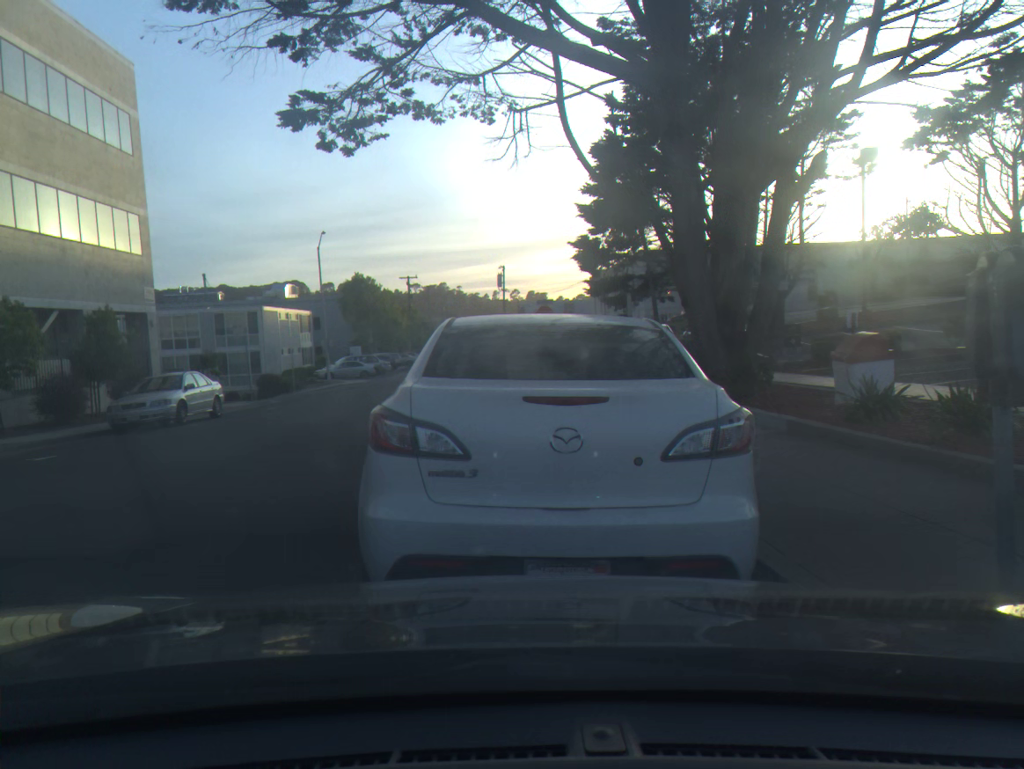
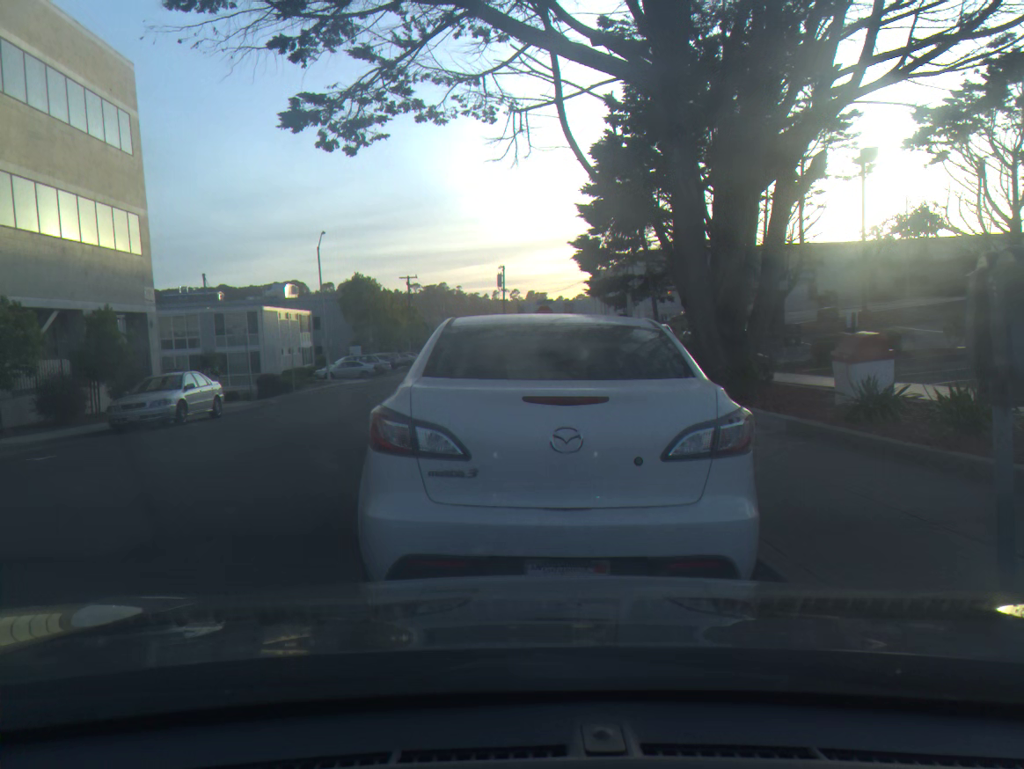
(0.0, 0.0) m; 0°
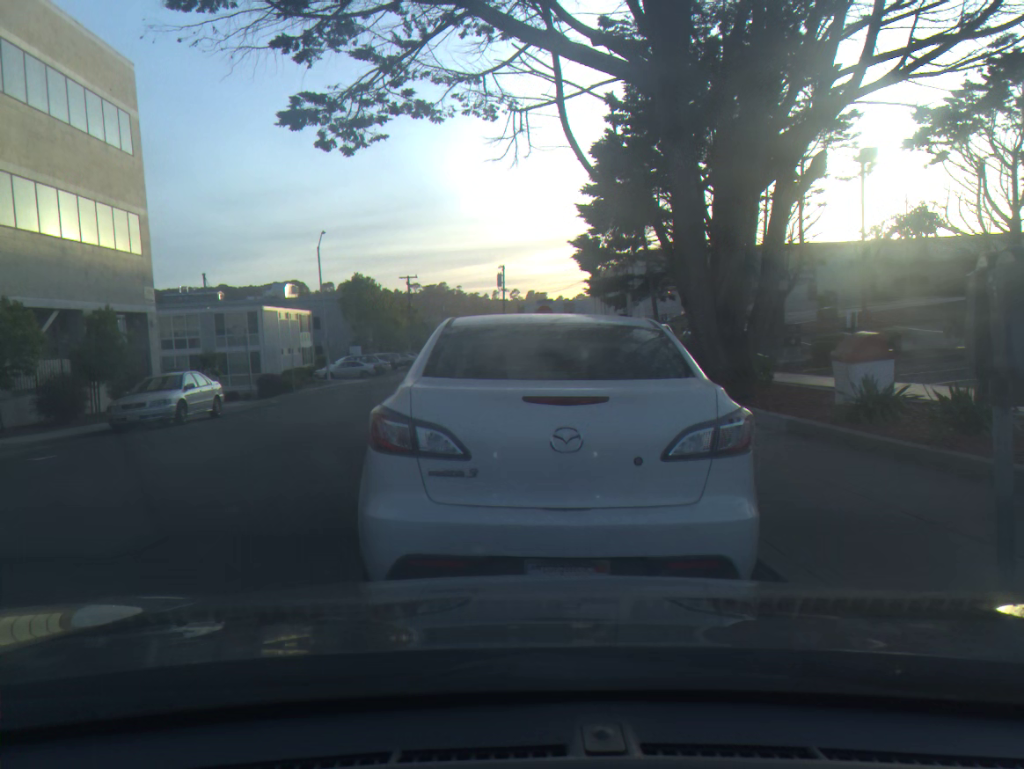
(0.0, 0.0) m; 0°
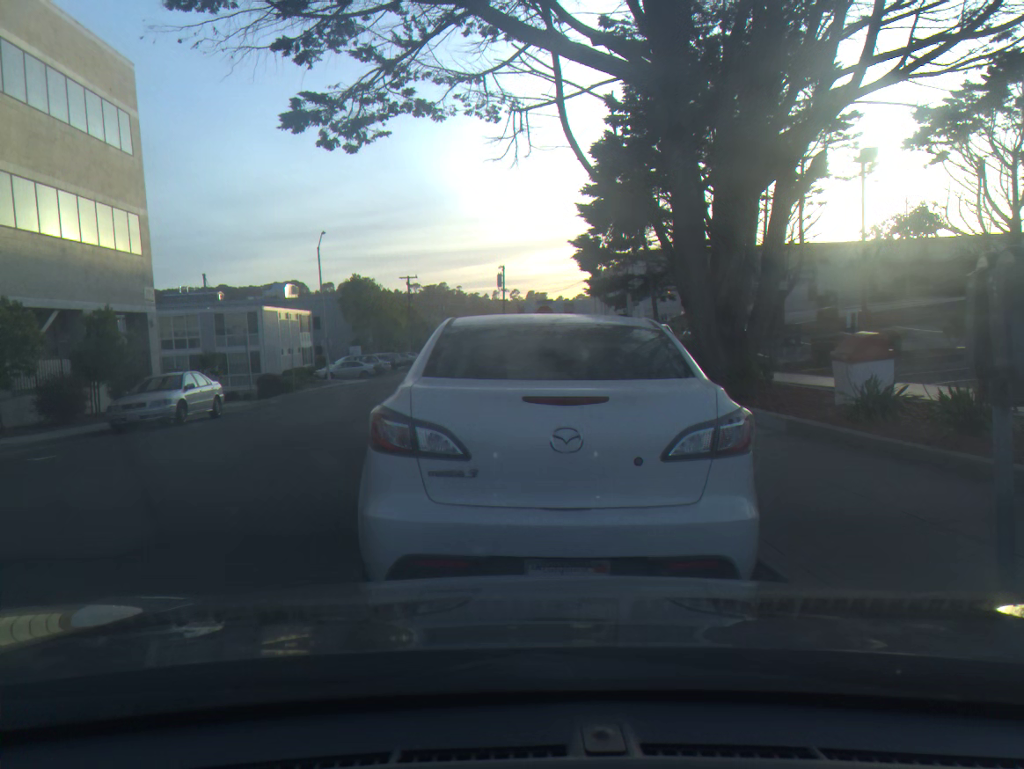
(0.0, 0.0) m; 0°
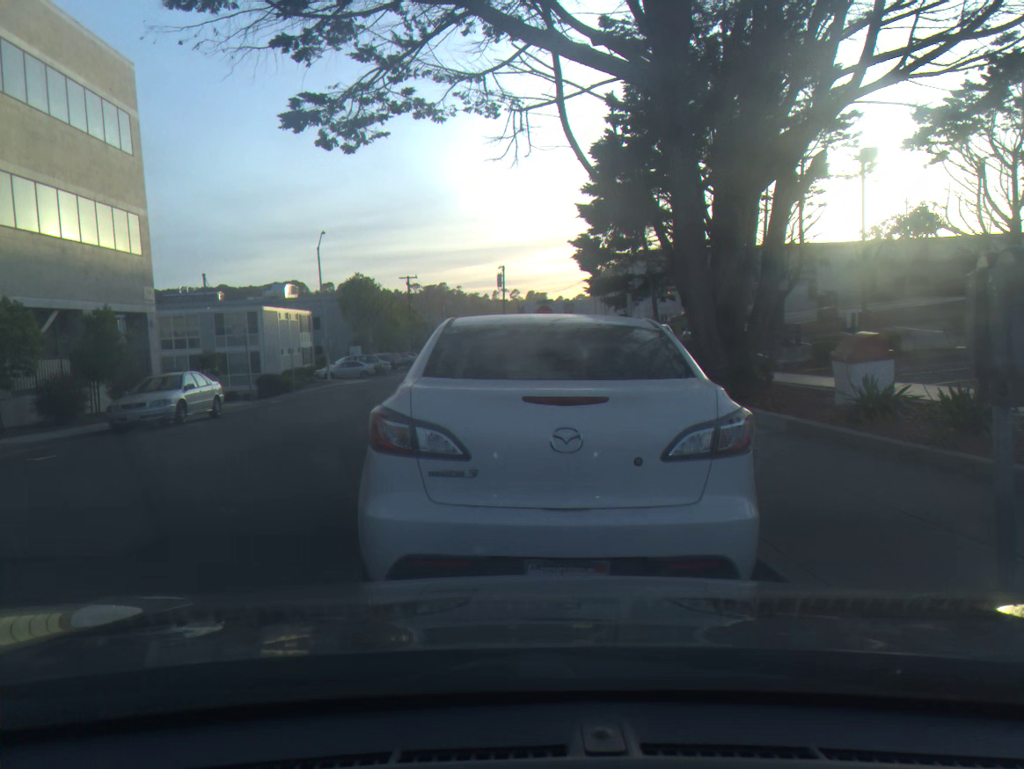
(0.0, 0.0) m; 0°
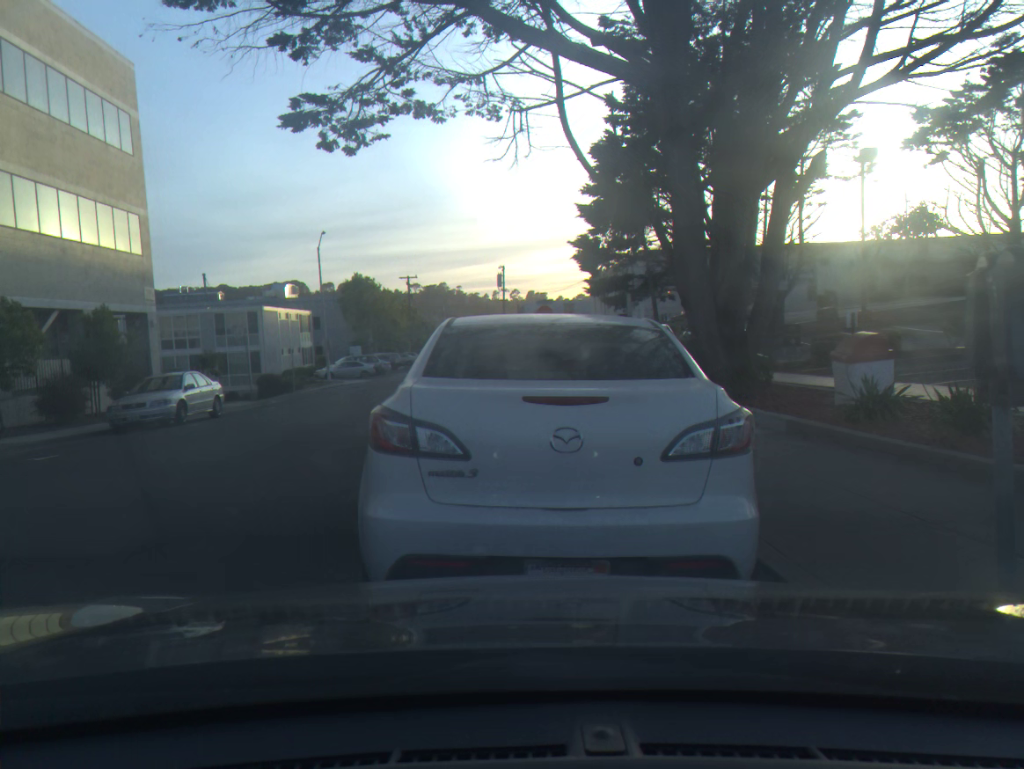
(0.0, 0.0) m; 0°
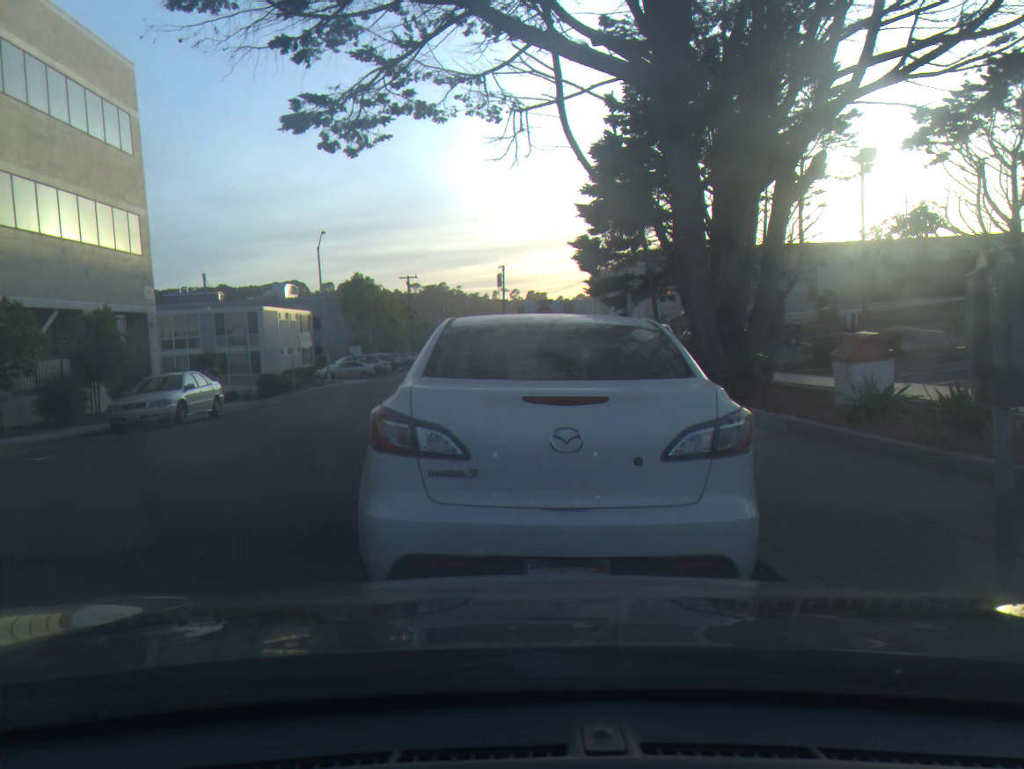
(0.0, 0.0) m; 0°
